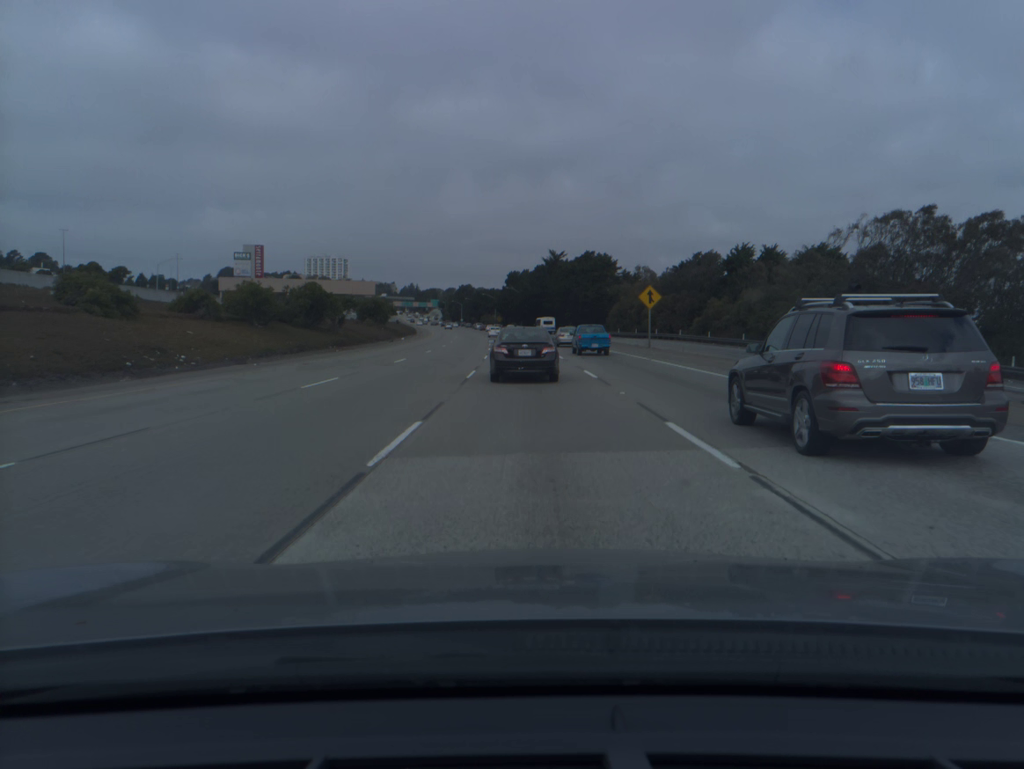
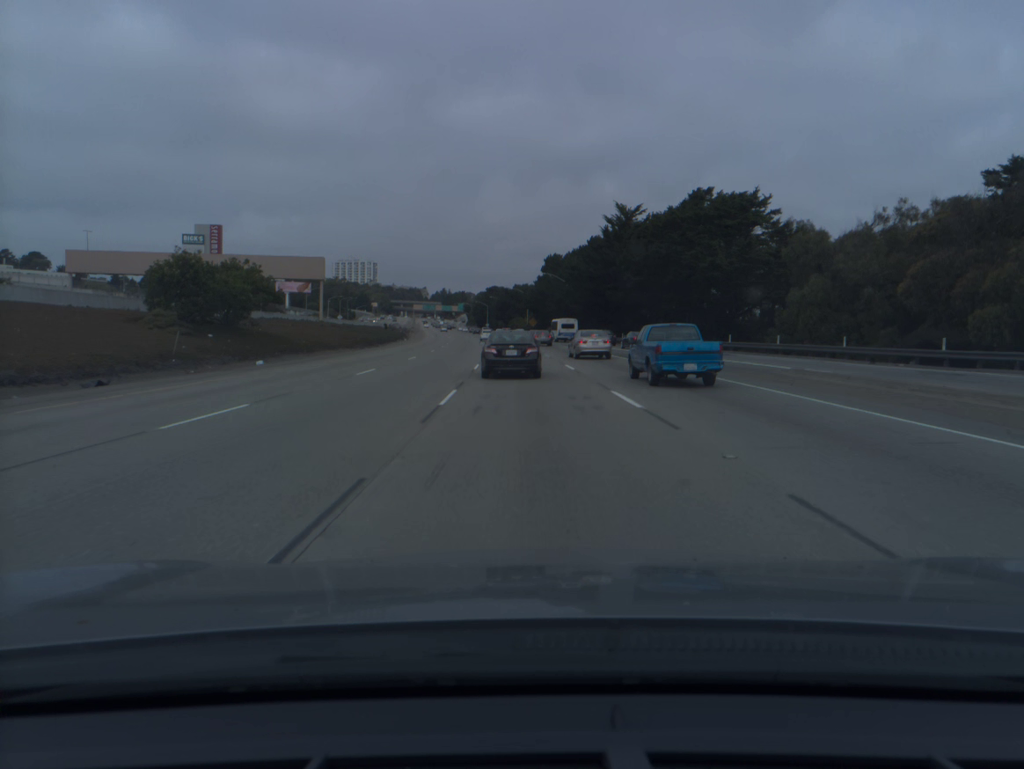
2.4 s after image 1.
(-1.5, +66.3) m; -3°
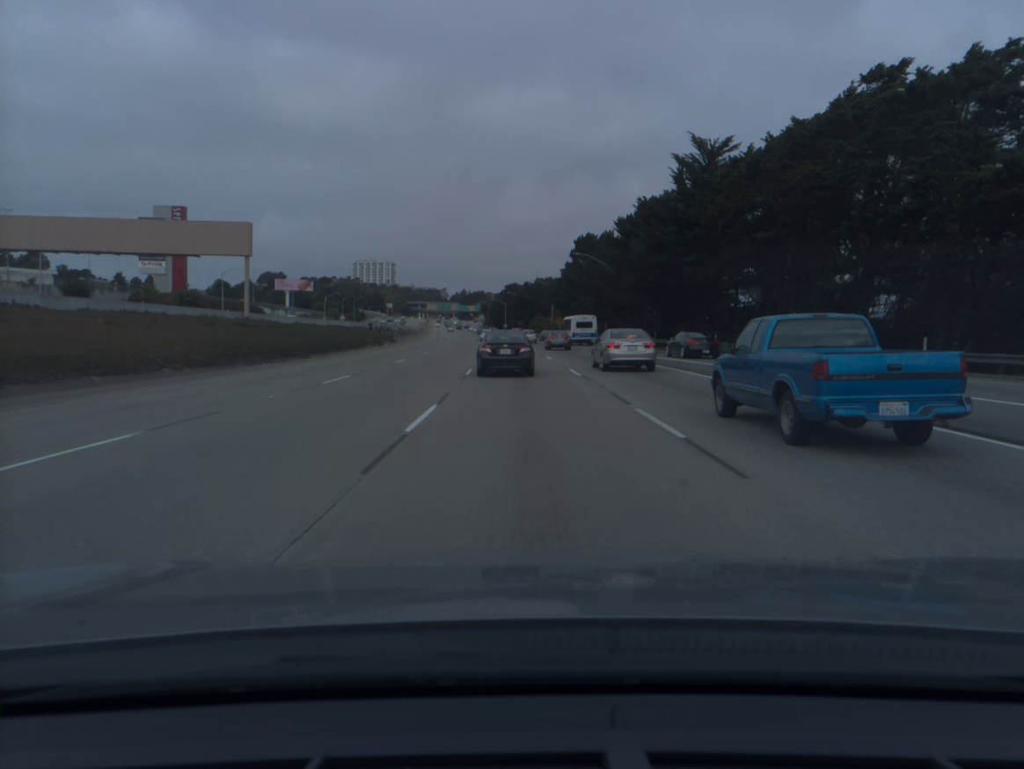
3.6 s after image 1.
(-0.4, +33.3) m; -1°
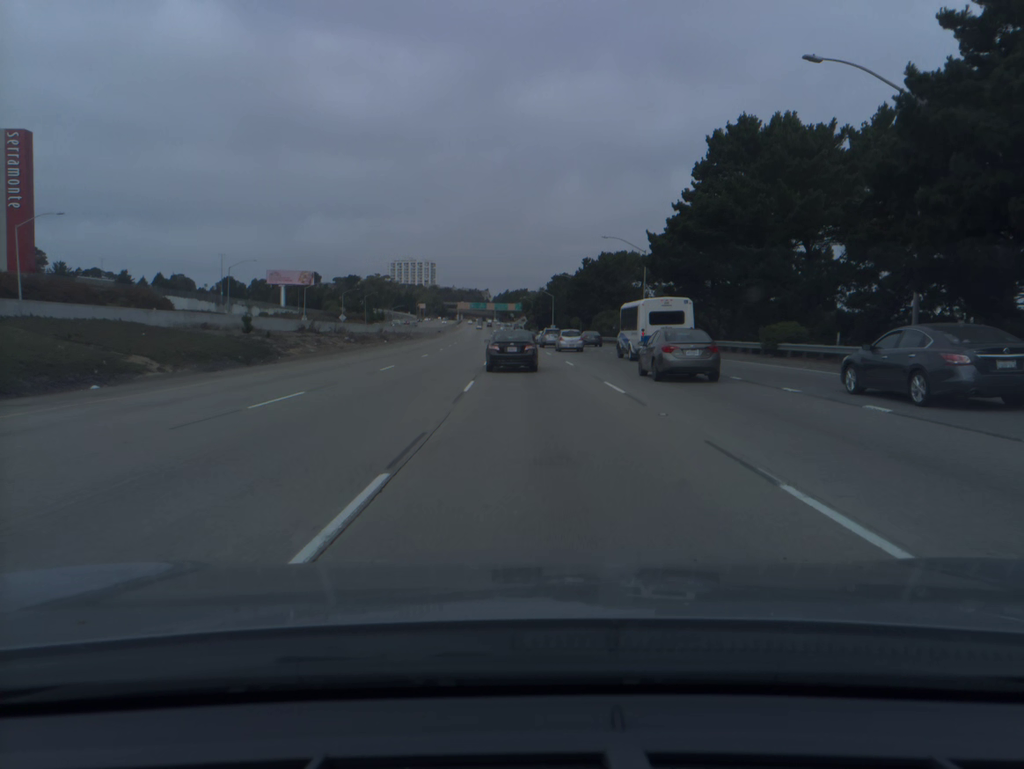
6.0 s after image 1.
(-2.2, +65.4) m; -3°
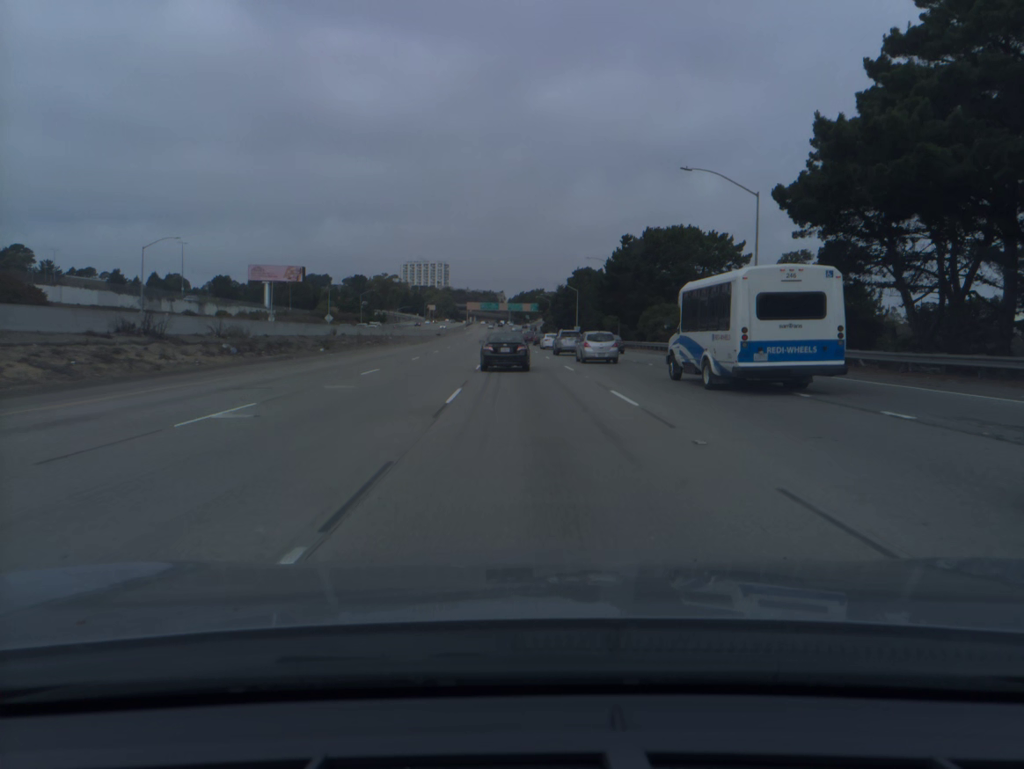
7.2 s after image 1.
(-0.3, +32.1) m; -1°
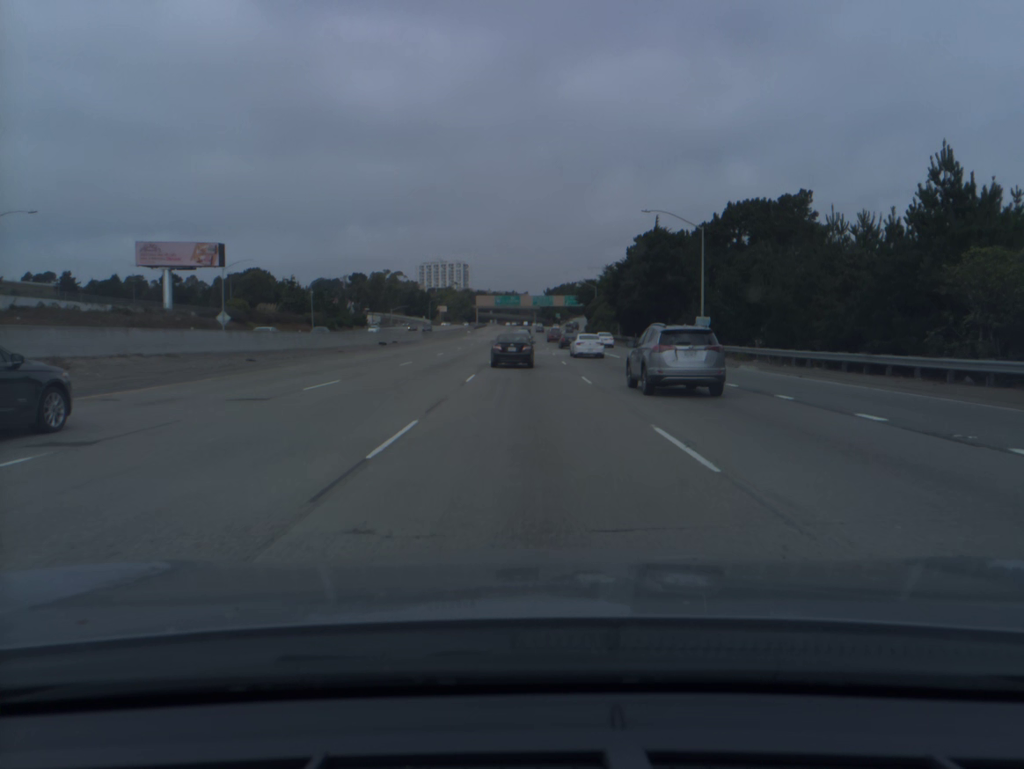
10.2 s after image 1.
(-1.8, +79.9) m; -2°
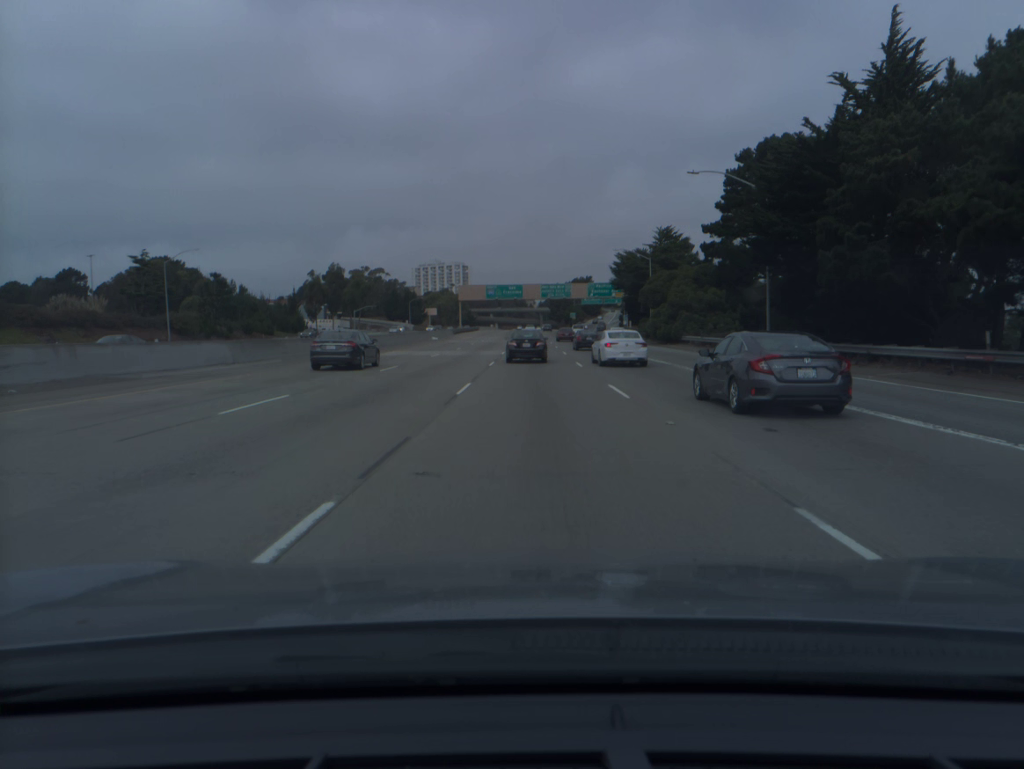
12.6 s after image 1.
(-0.2, +64.6) m; 0°
